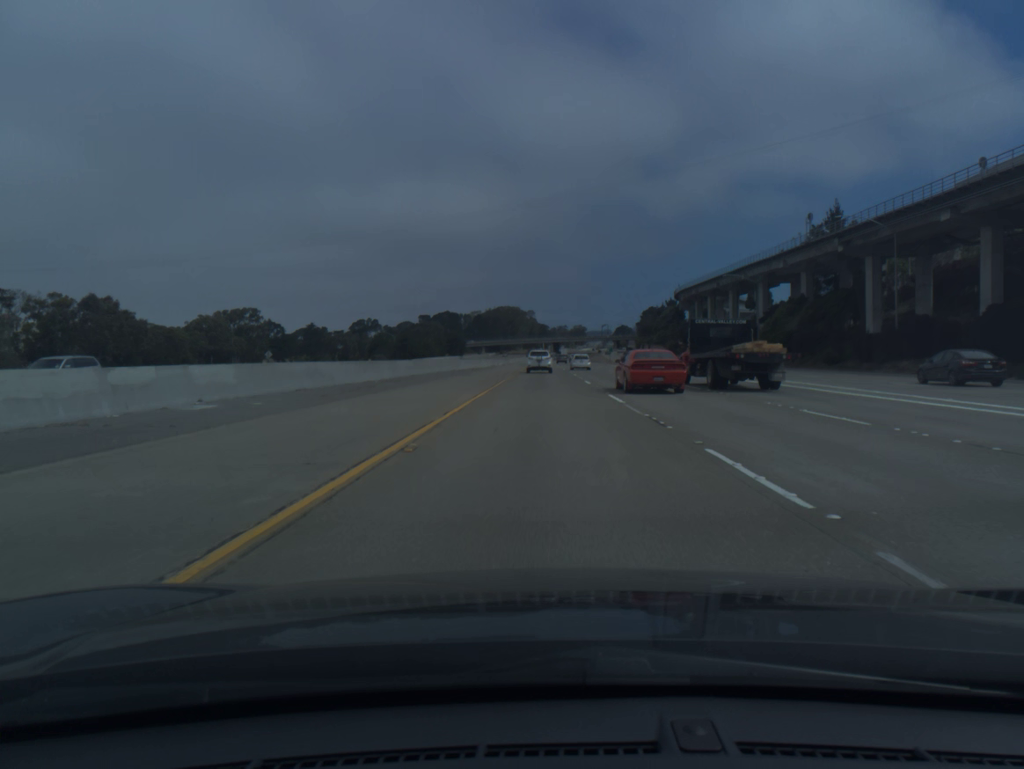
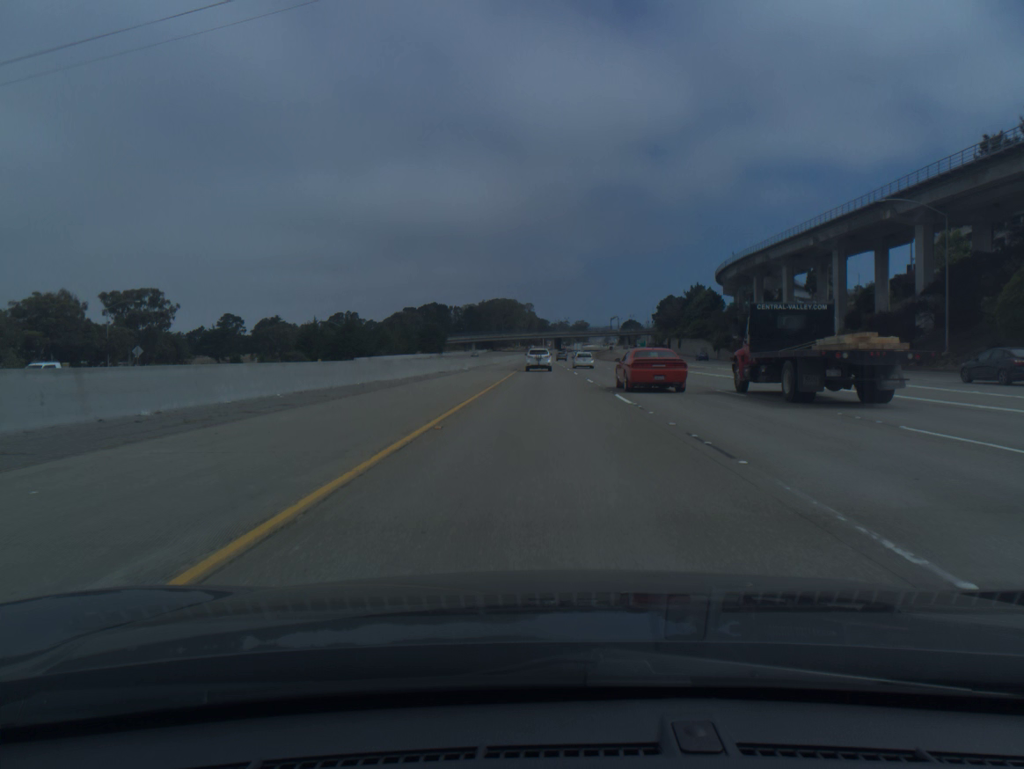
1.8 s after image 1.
(+0.1, +55.2) m; 0°
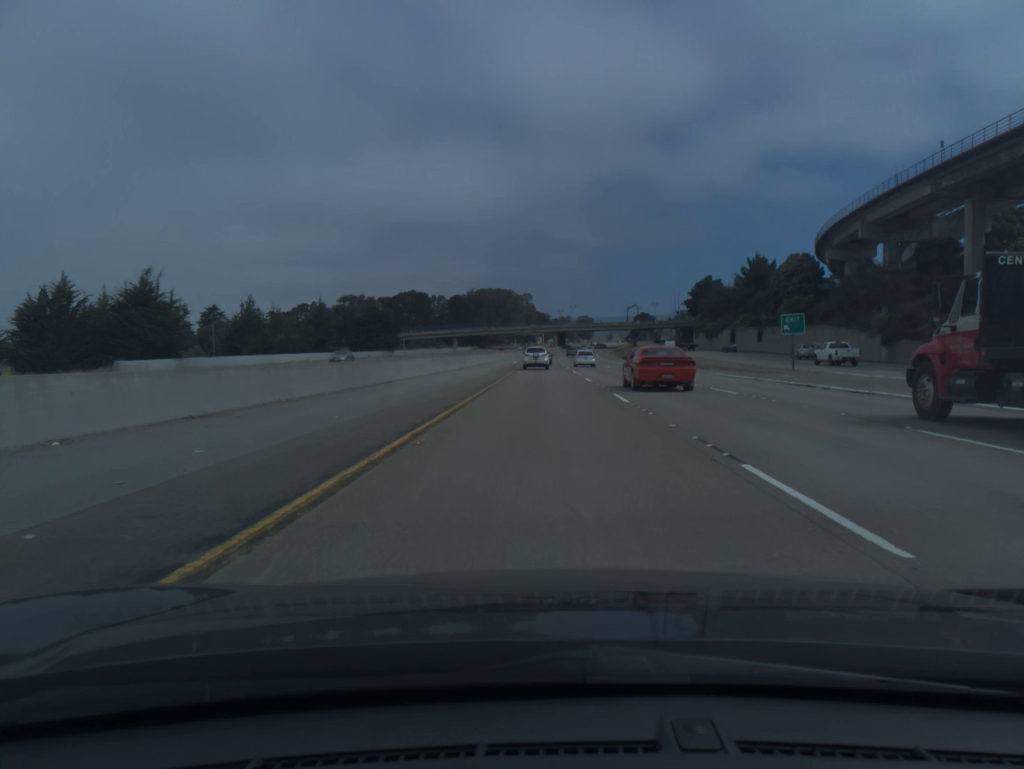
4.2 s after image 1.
(+0.1, +72.9) m; 0°
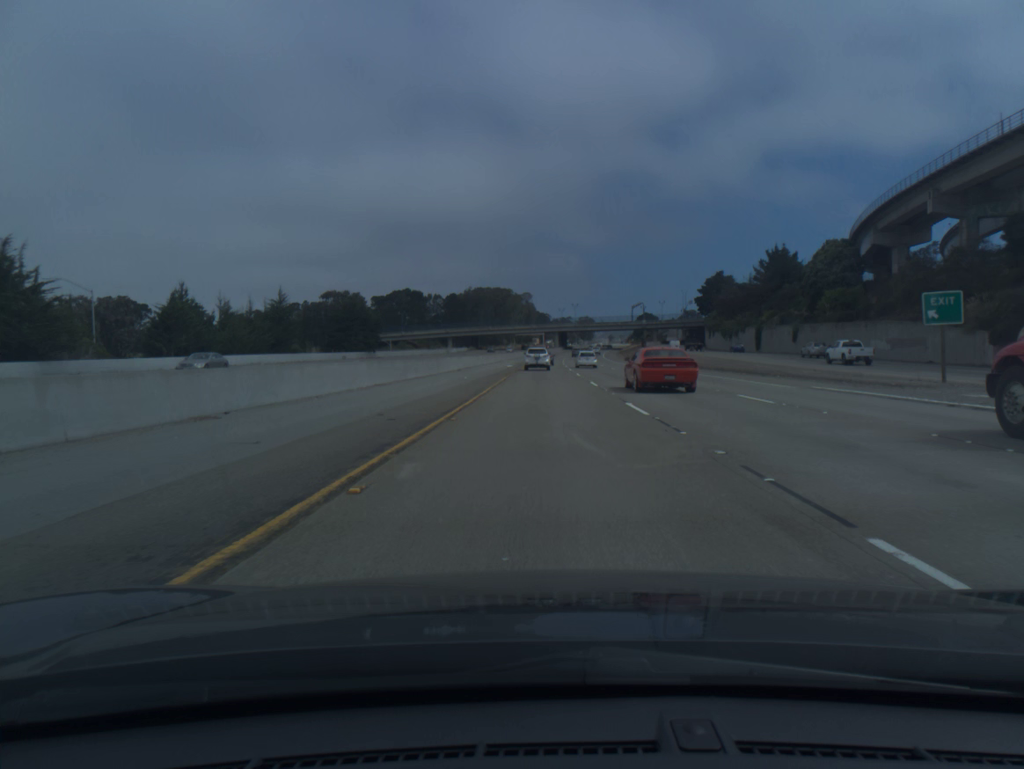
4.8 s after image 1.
(0.0, +18.1) m; 0°
